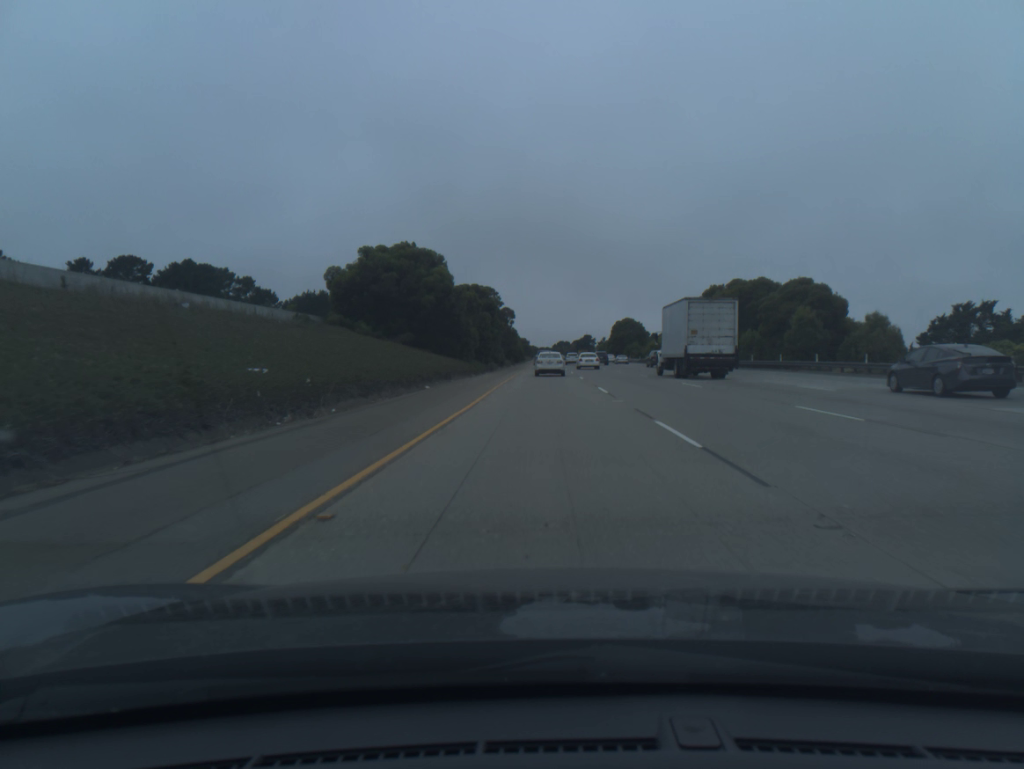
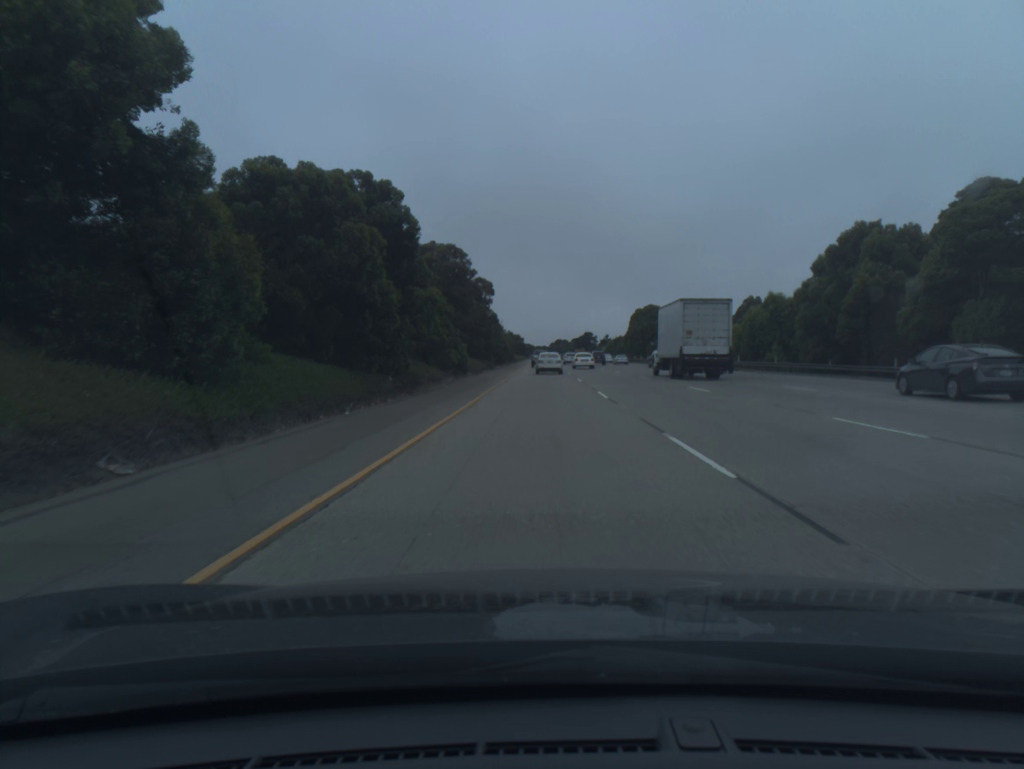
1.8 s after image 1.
(+0.2, +46.1) m; 0°
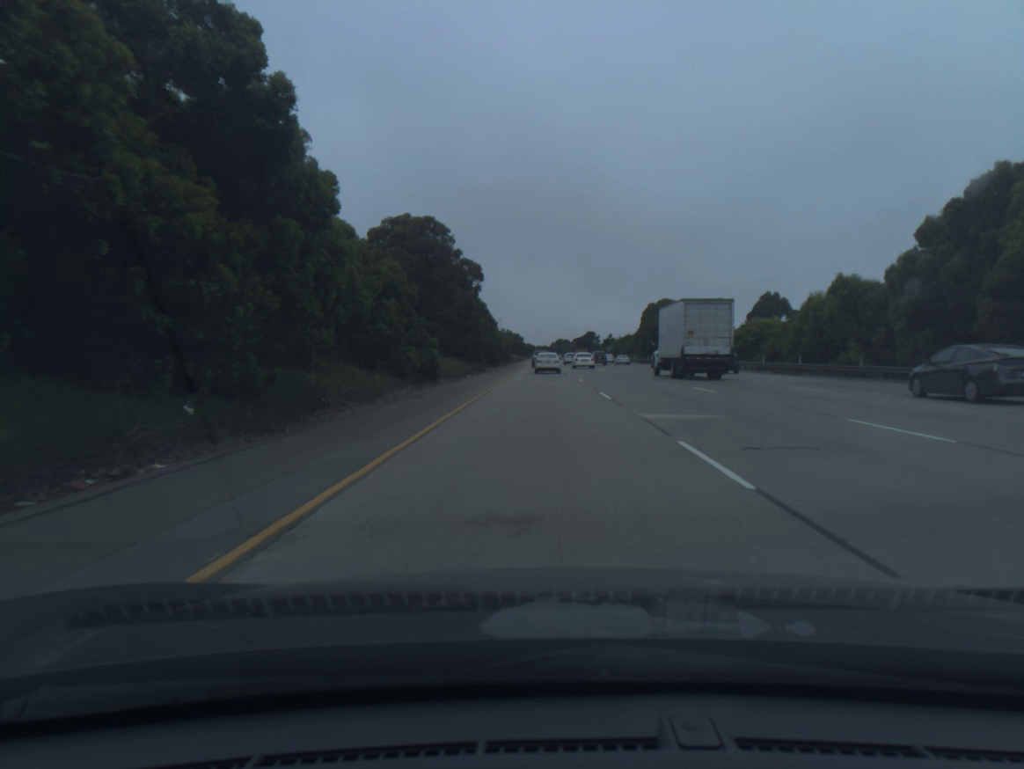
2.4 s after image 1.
(0.0, +15.5) m; 0°
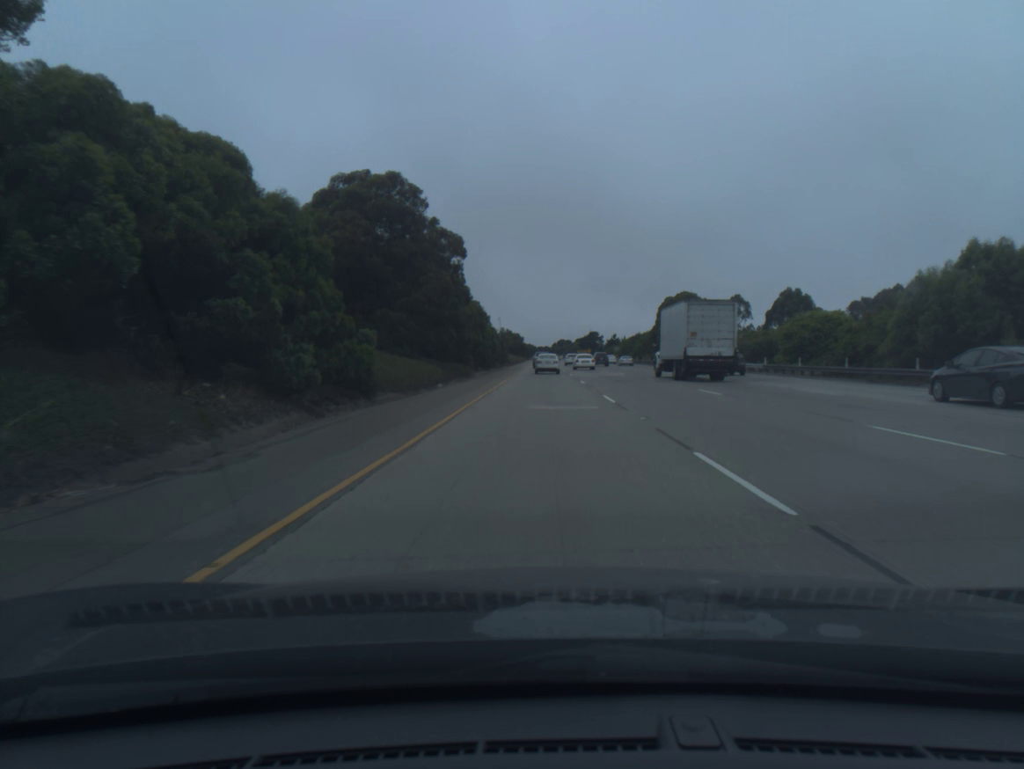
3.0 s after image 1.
(0.0, +15.6) m; 0°
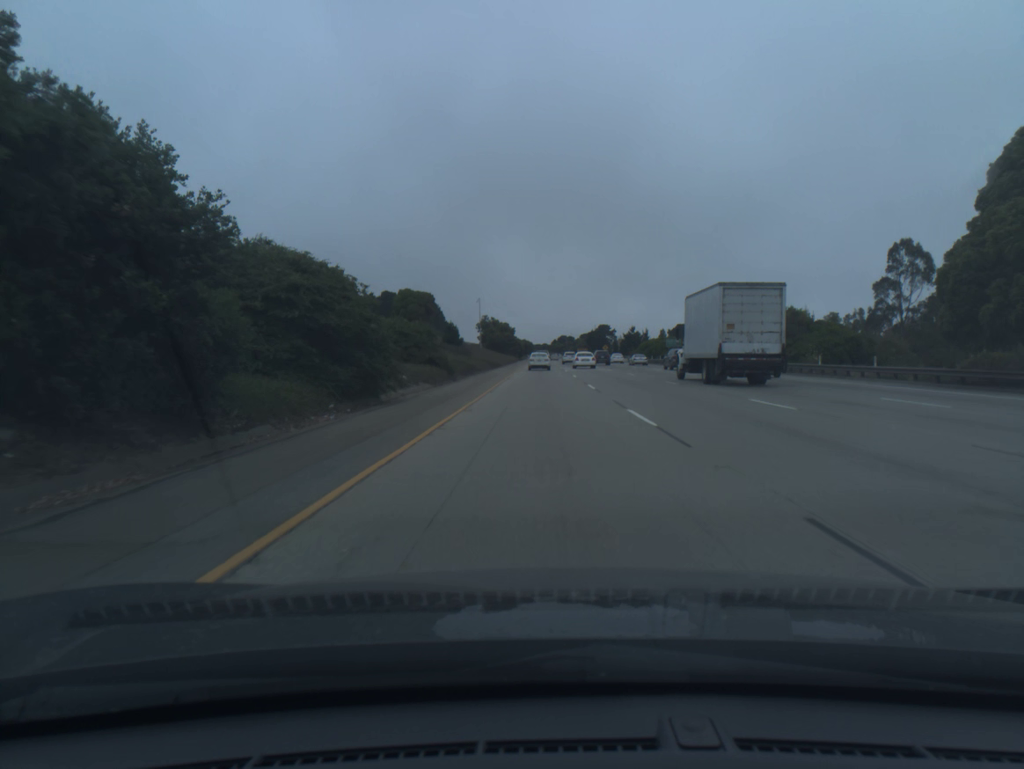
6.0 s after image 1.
(-0.1, +80.0) m; 0°
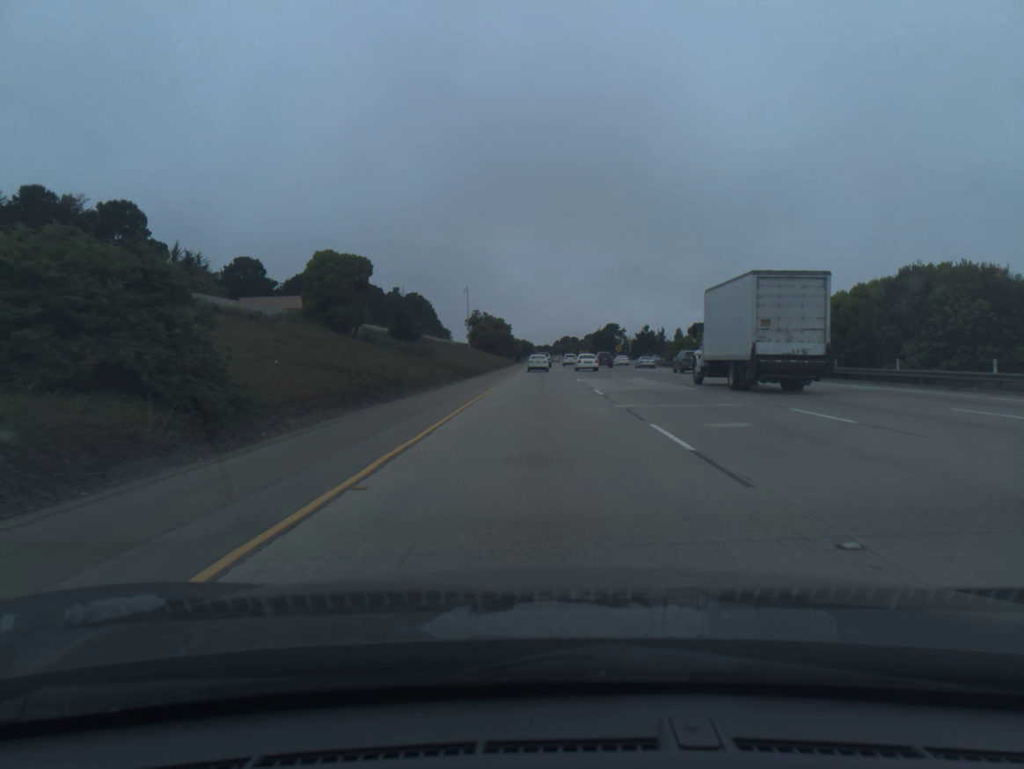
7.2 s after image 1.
(0.0, +32.9) m; 0°
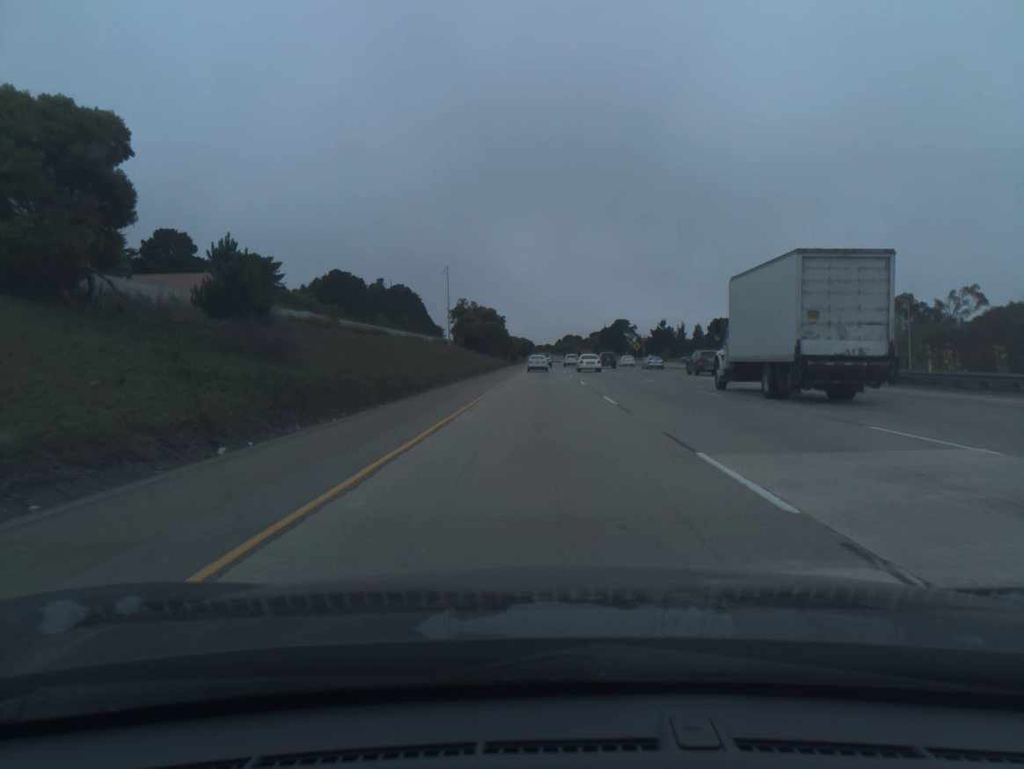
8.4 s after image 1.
(0.0, +33.2) m; 0°
